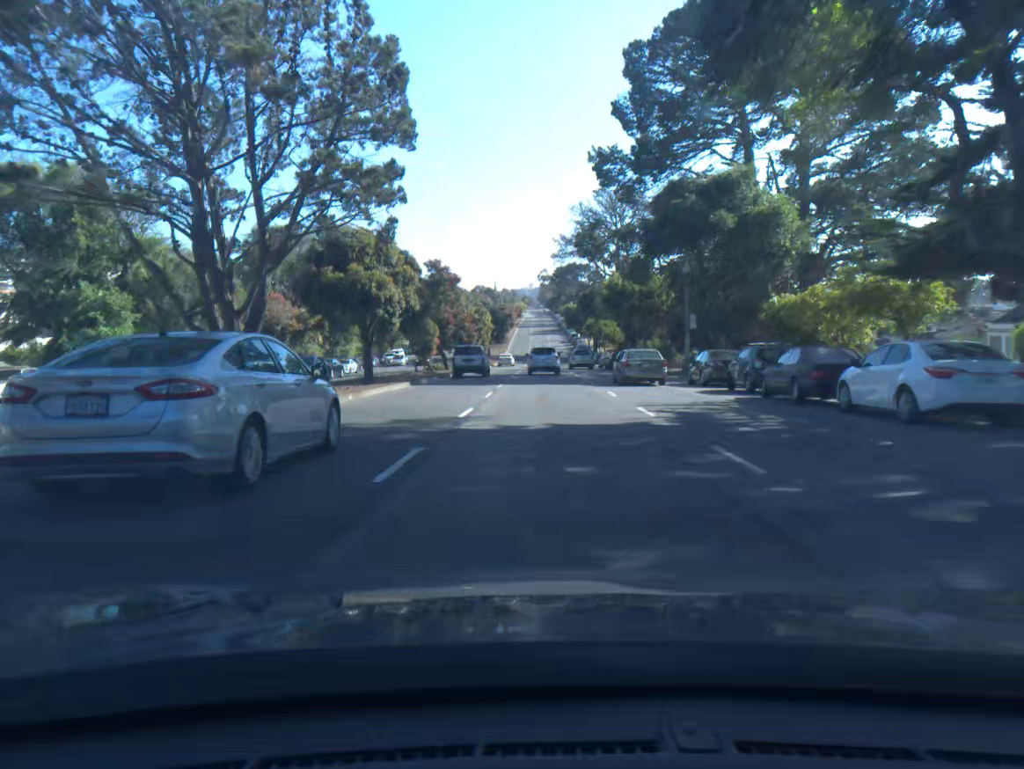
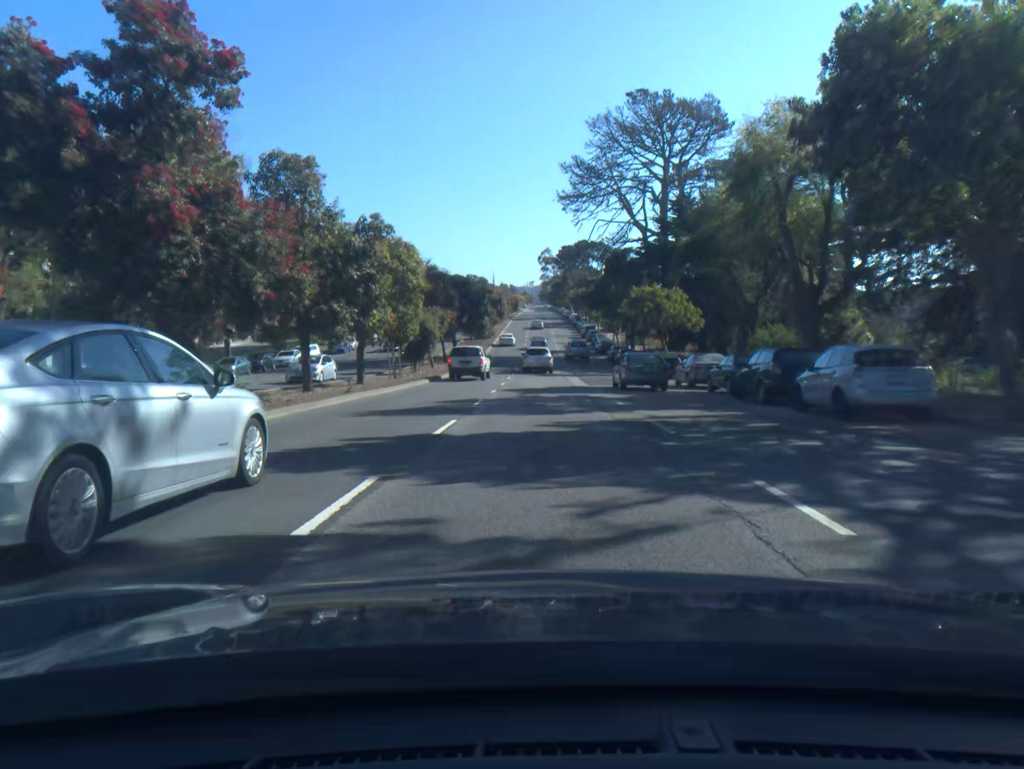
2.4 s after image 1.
(-0.1, +45.9) m; 0°
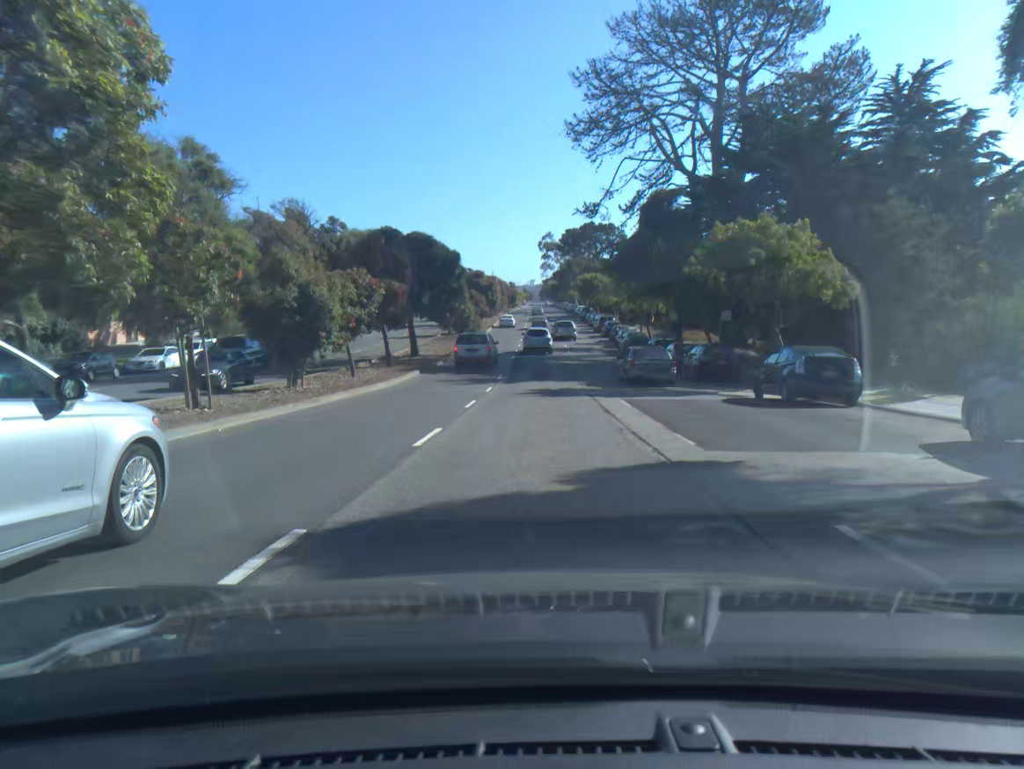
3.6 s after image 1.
(0.0, +23.8) m; 0°
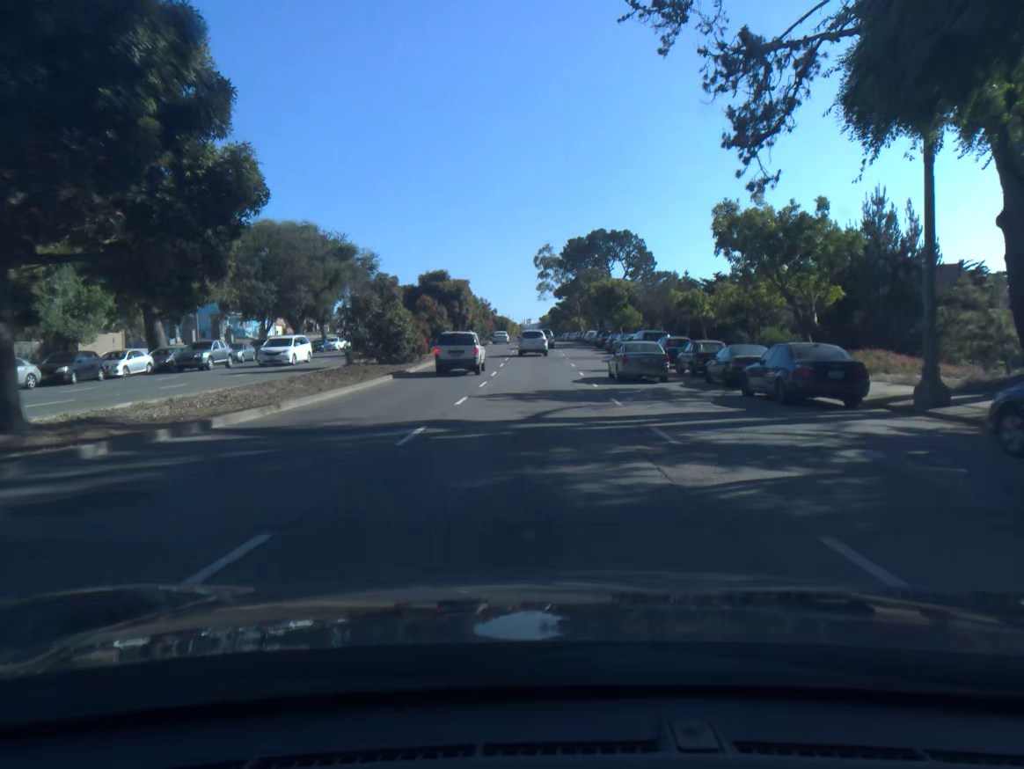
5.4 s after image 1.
(+0.2, +36.1) m; 0°
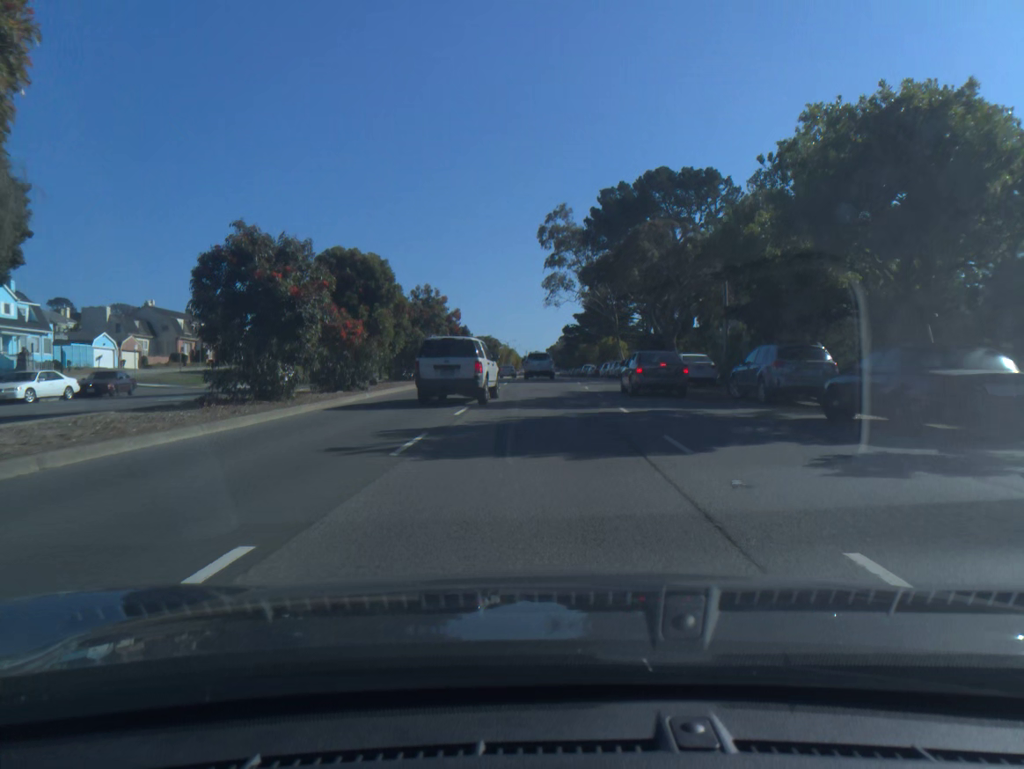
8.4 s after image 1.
(-0.4, +58.1) m; -1°
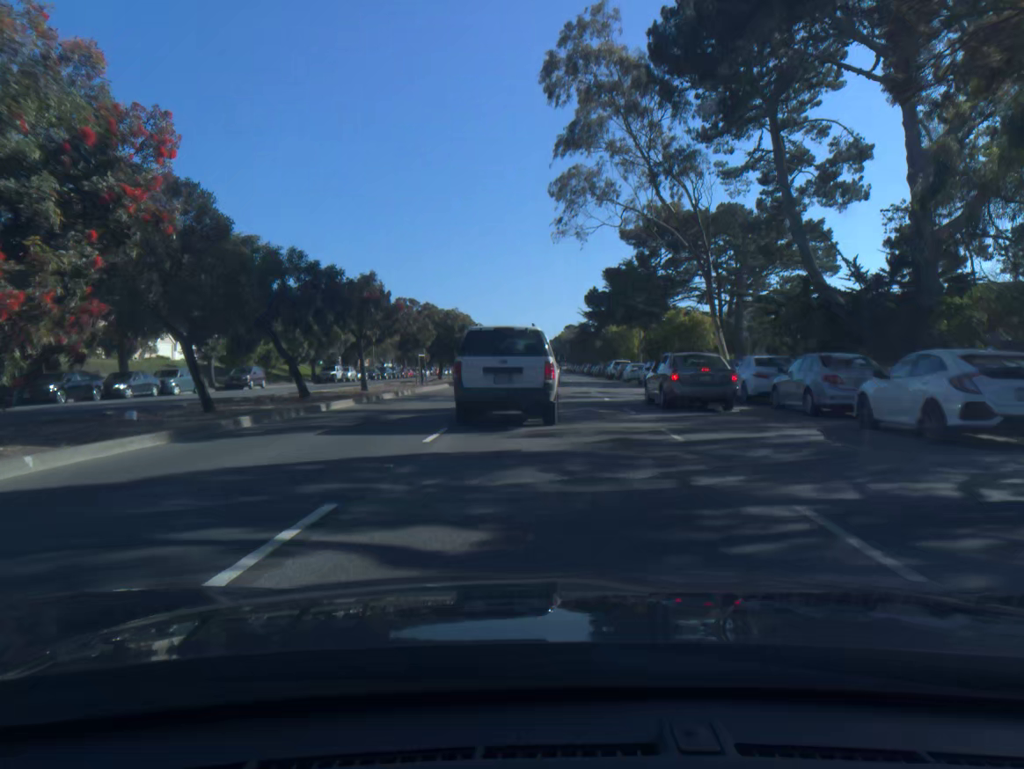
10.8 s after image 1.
(-0.1, +42.0) m; 0°
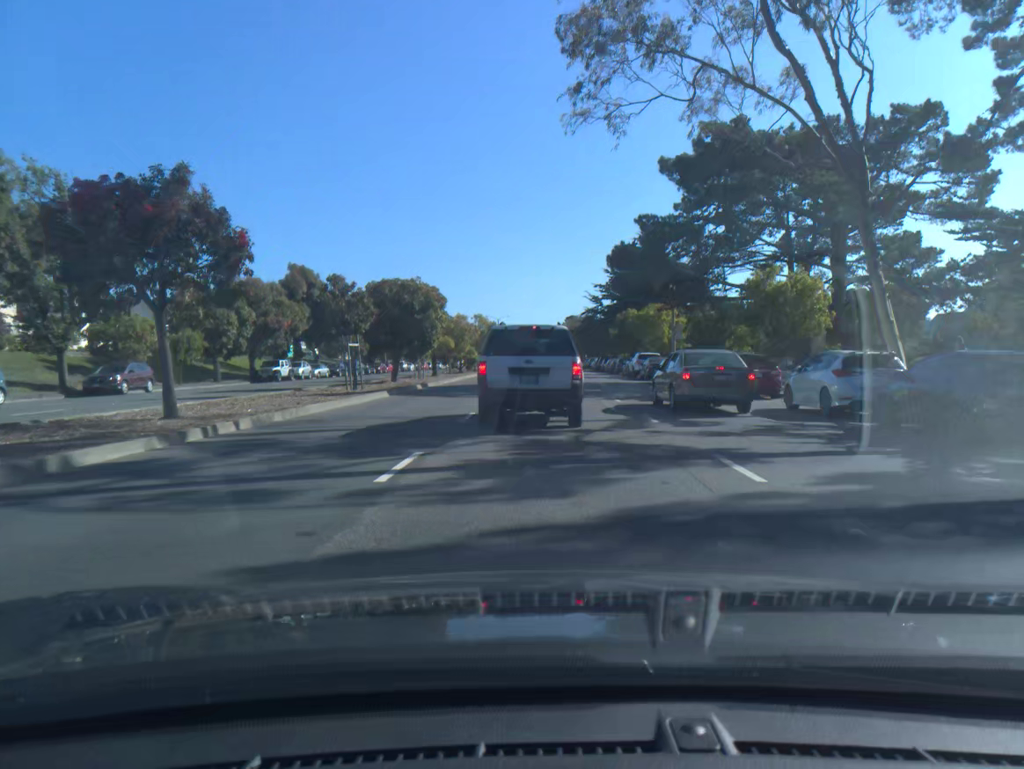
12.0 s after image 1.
(0.0, +17.6) m; 0°
